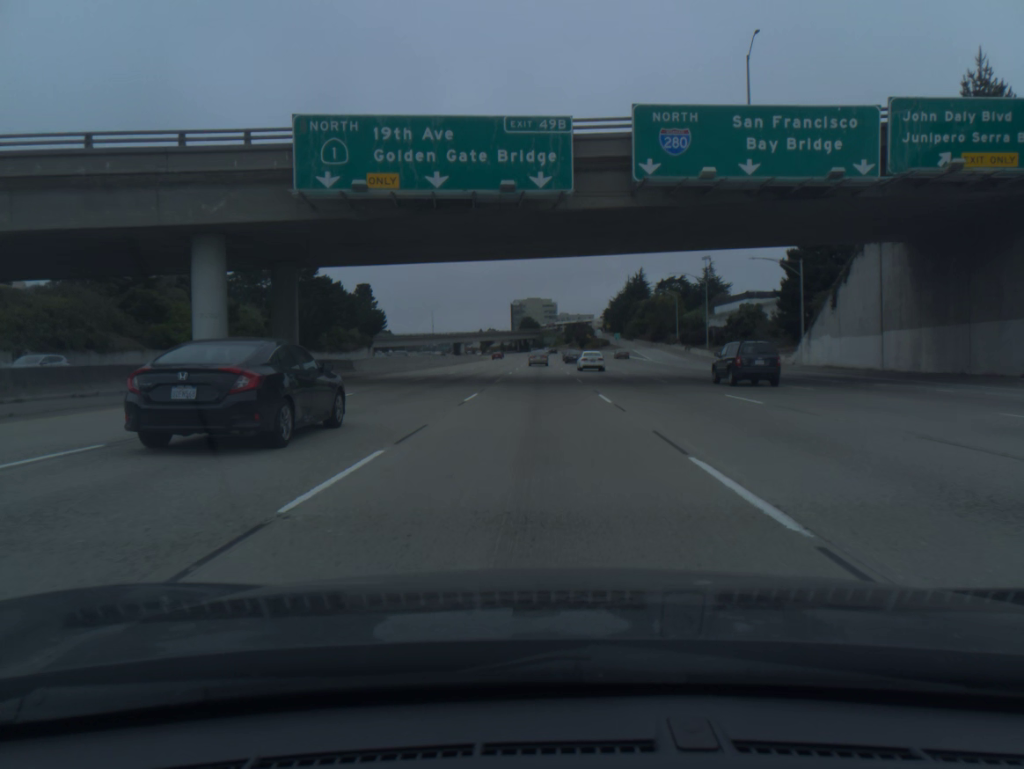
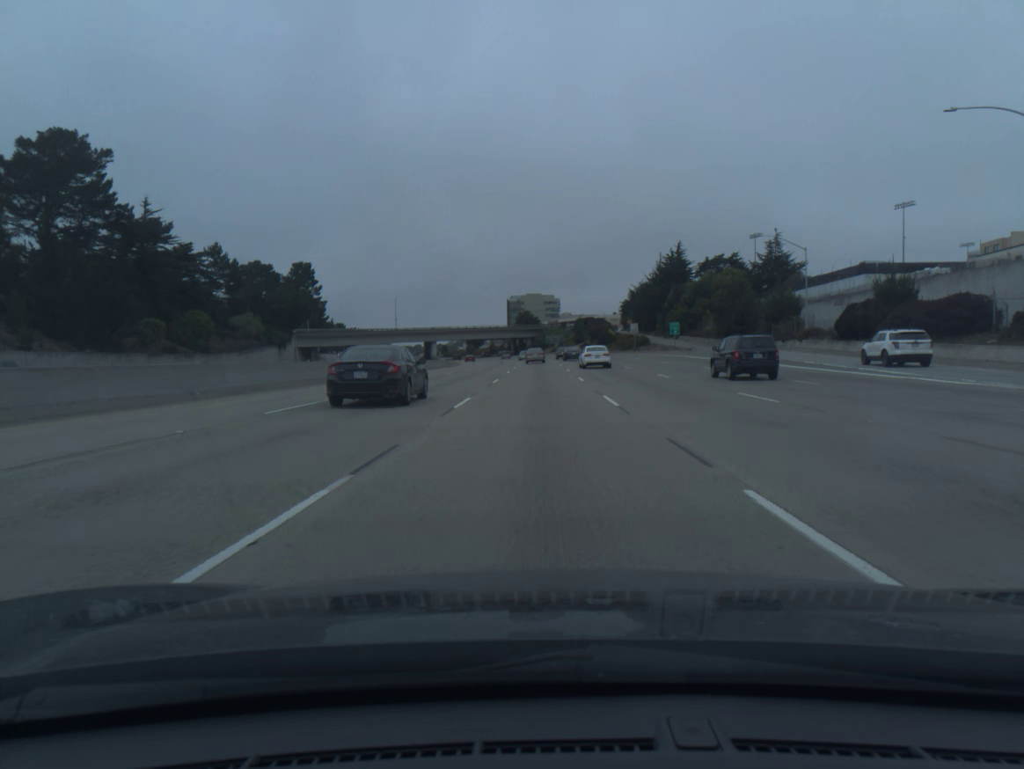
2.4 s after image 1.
(-0.1, +73.6) m; 0°
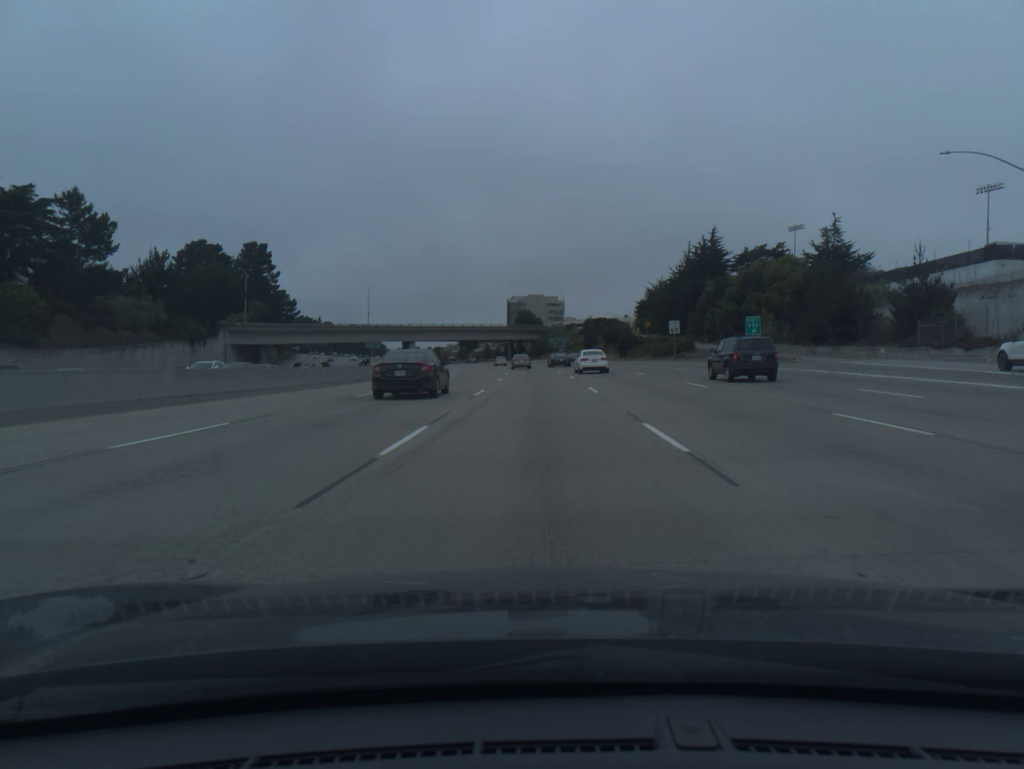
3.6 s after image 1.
(0.0, +36.5) m; 0°
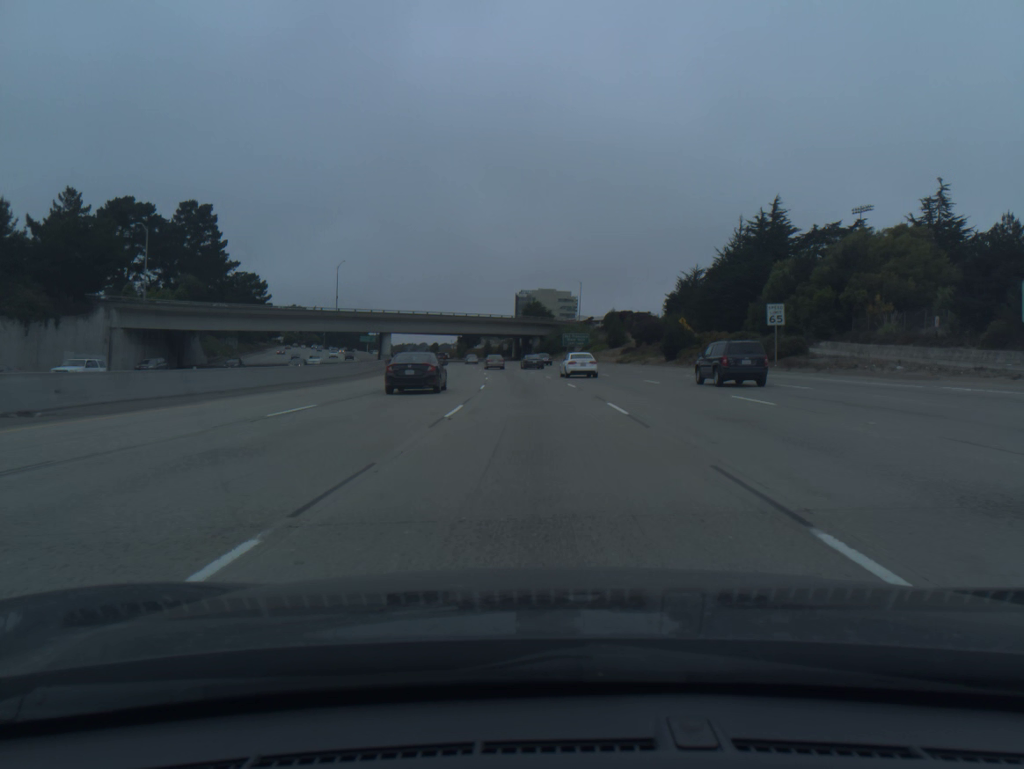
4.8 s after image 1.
(-0.2, +36.4) m; -1°
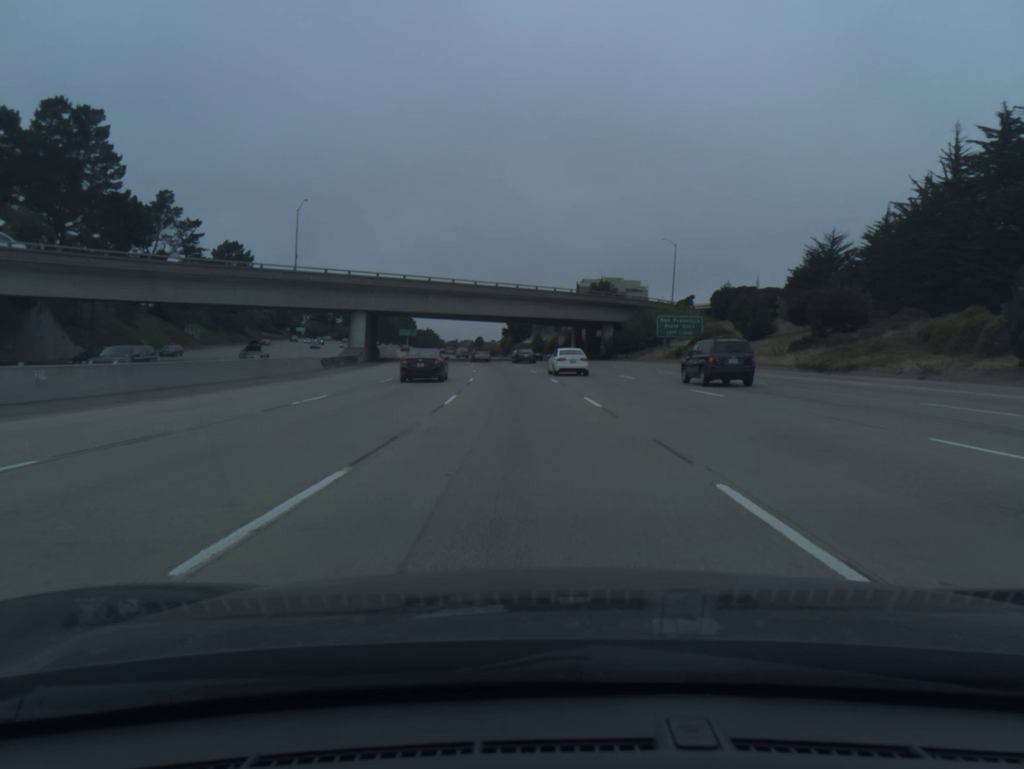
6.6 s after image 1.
(-1.6, +54.6) m; -4°
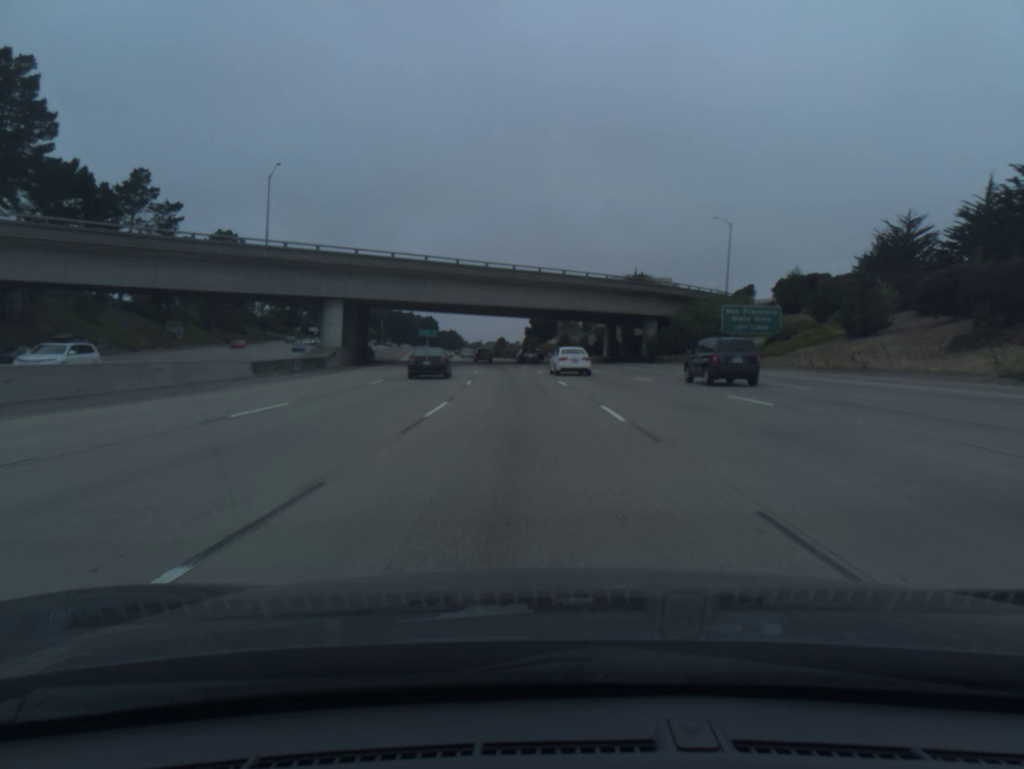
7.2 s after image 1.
(-0.3, +18.3) m; -2°
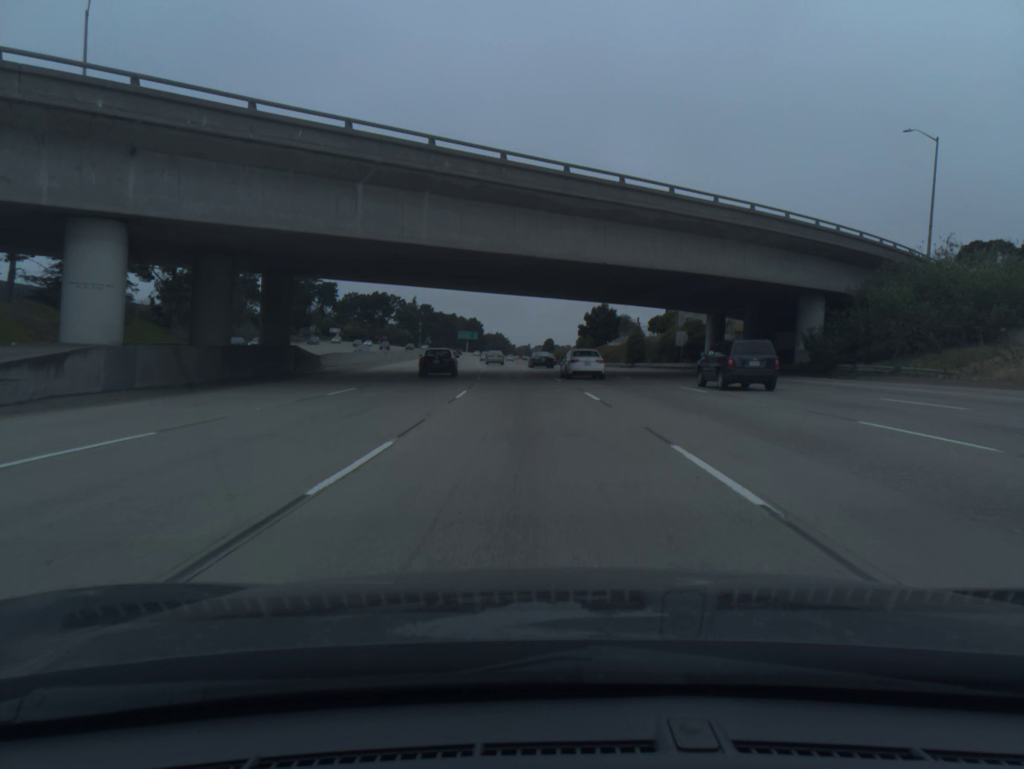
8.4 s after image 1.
(-1.2, +36.7) m; -4°
